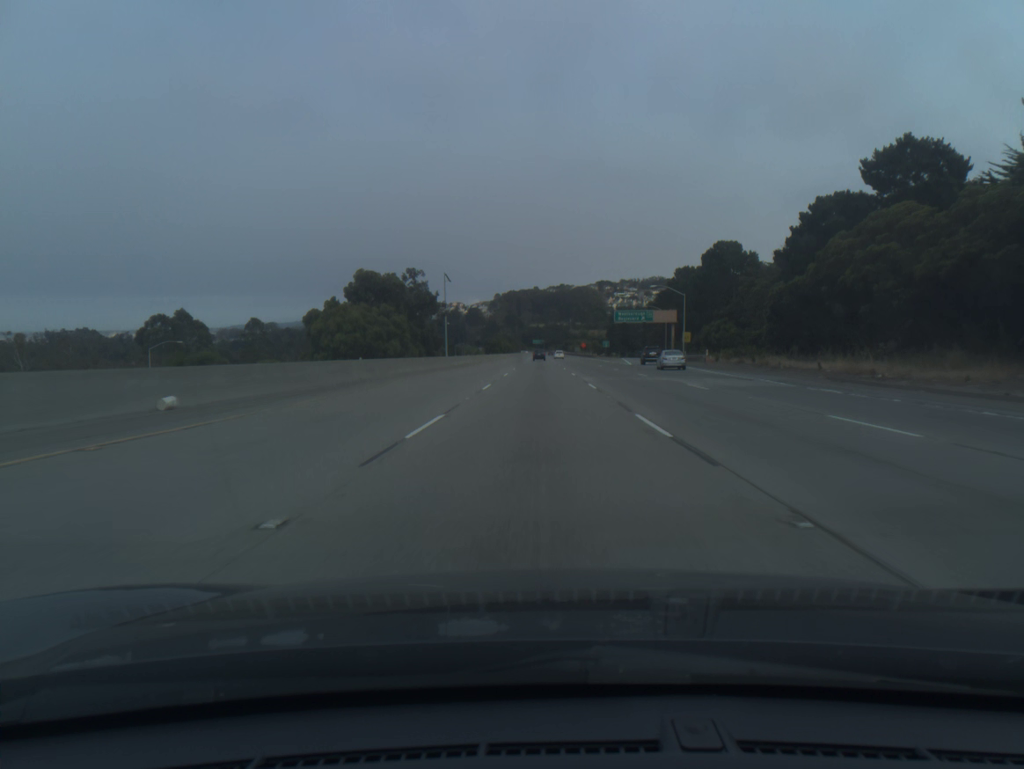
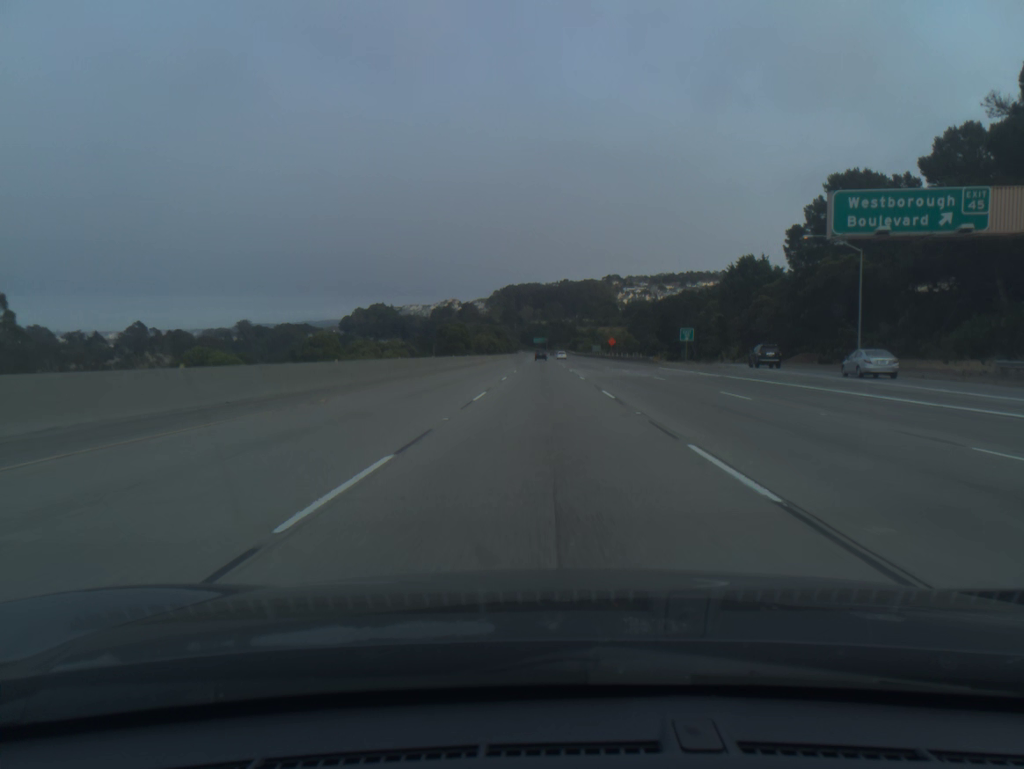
(-0.5, +92.7) m; 0°
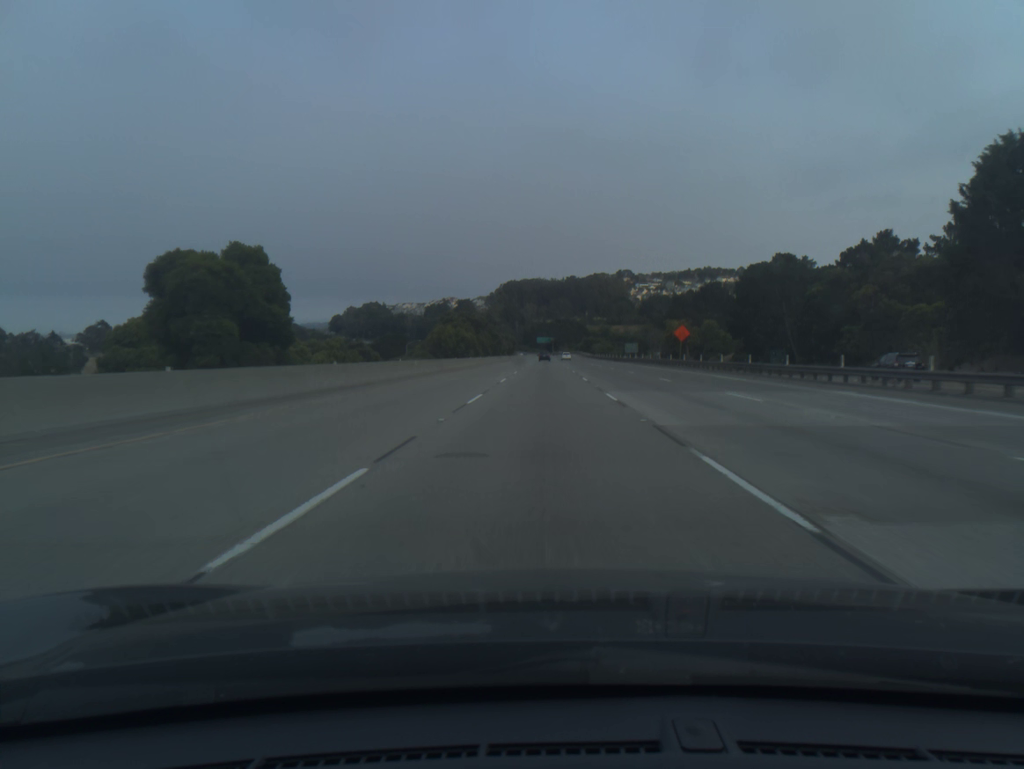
(0.0, +74.1) m; 0°
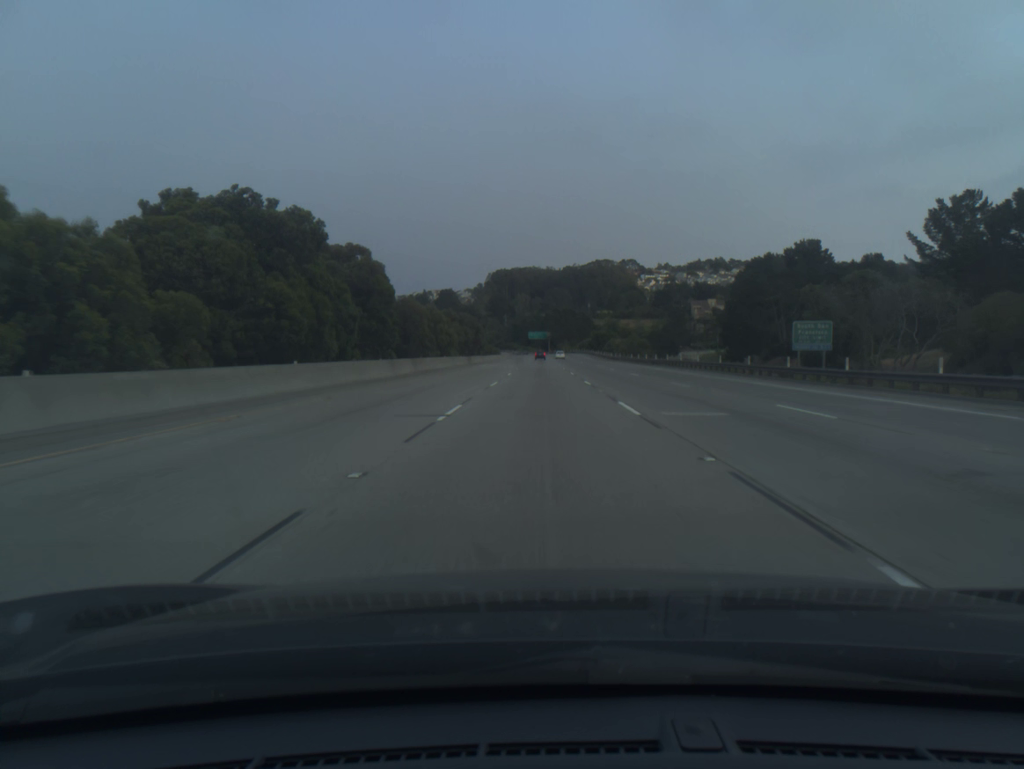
(+0.3, +92.6) m; 0°
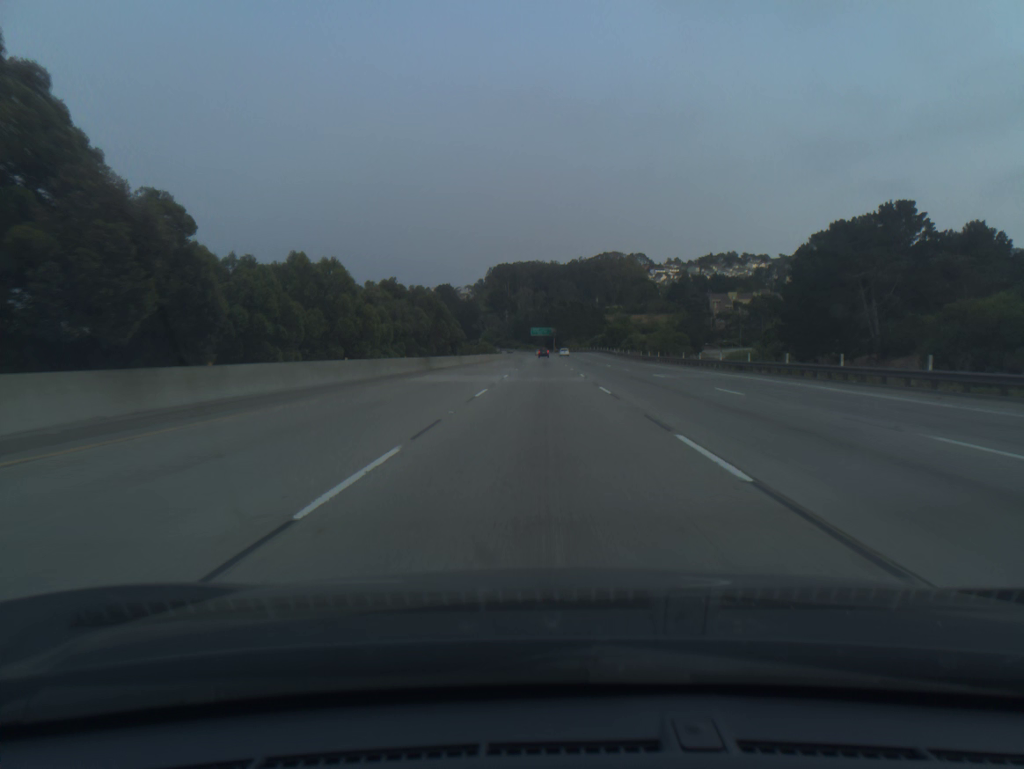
(-0.1, +37.0) m; 0°
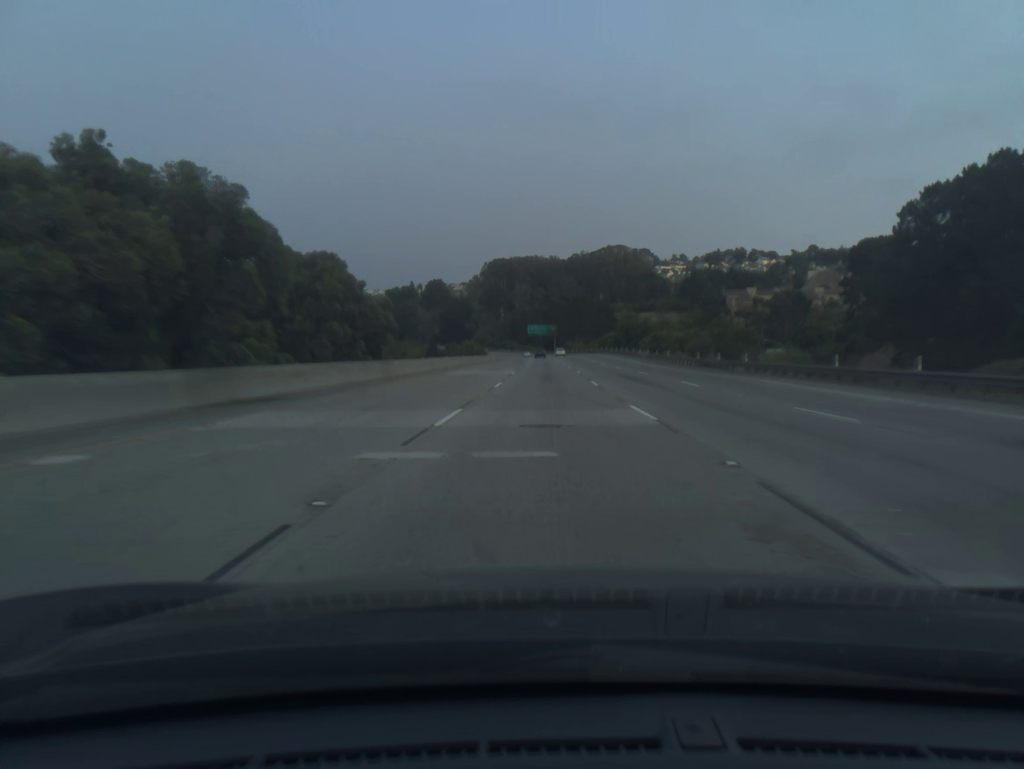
(0.0, +37.1) m; 0°
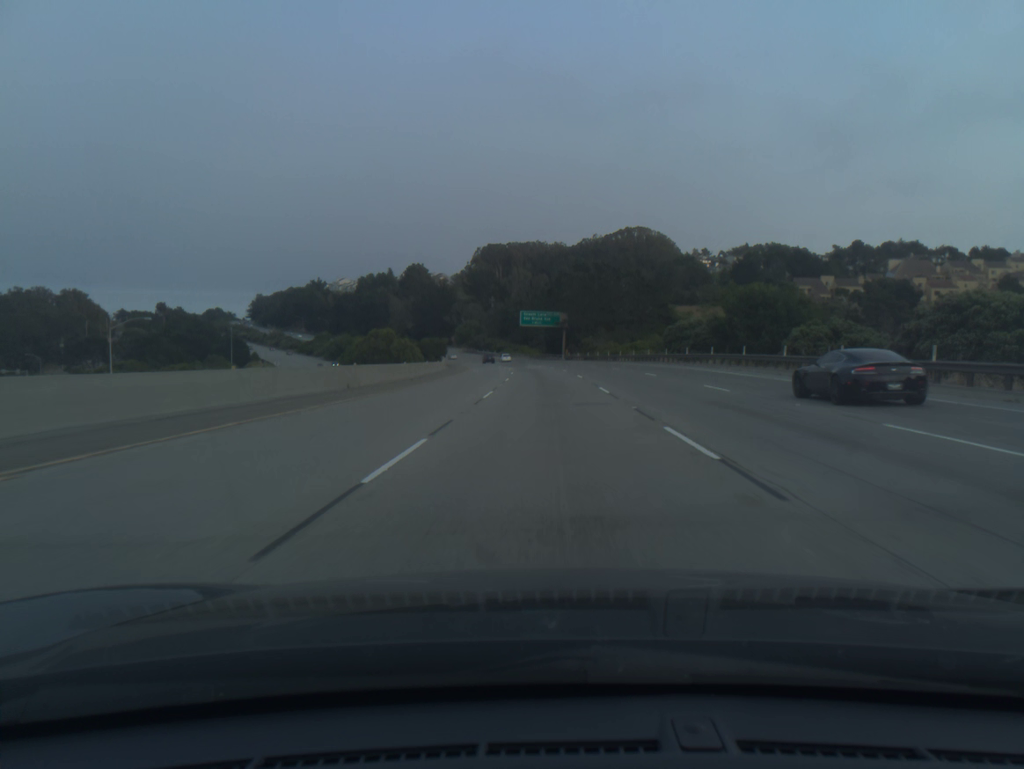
(+0.1, +92.6) m; 0°
